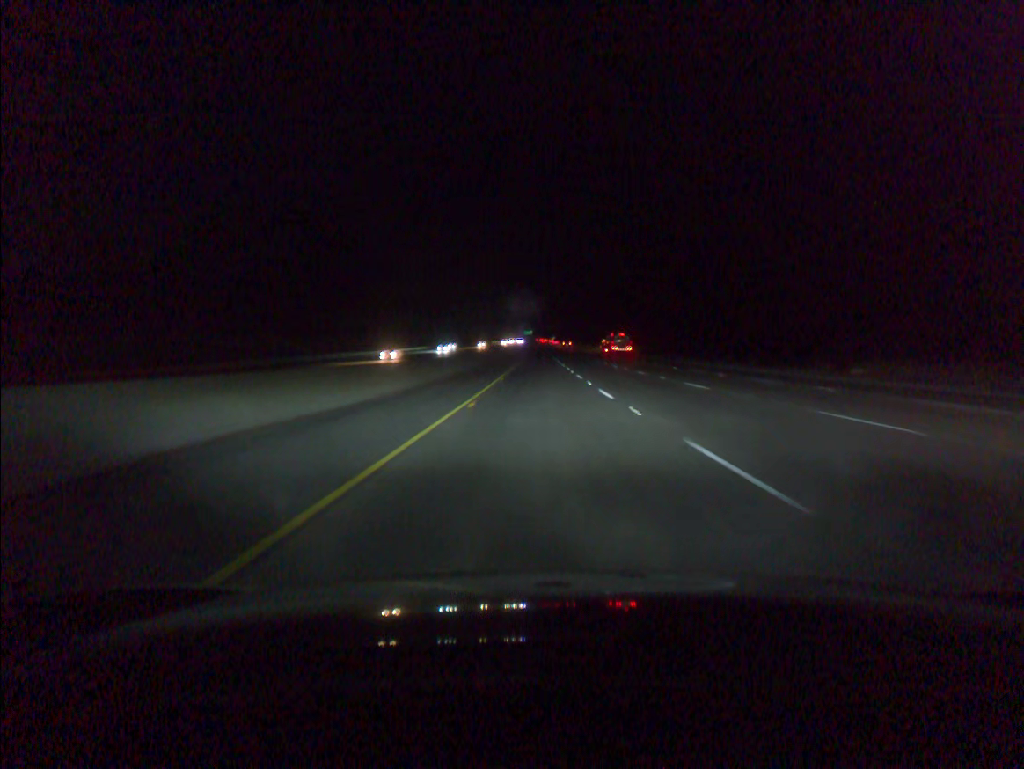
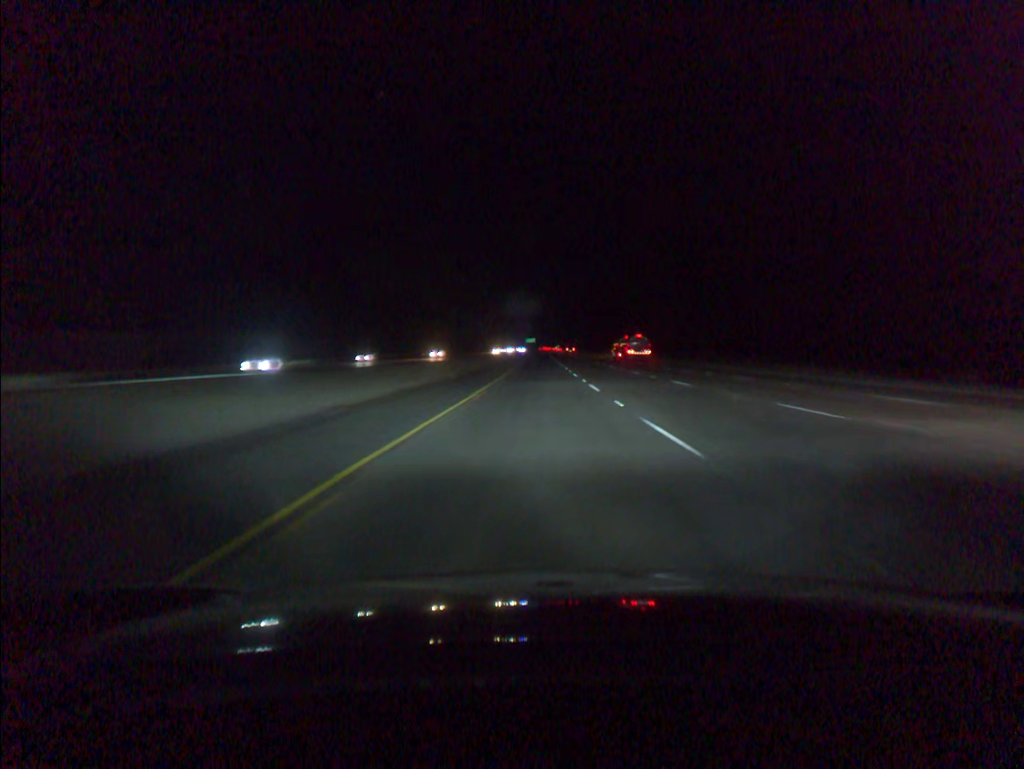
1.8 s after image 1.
(-0.1, +55.6) m; 0°
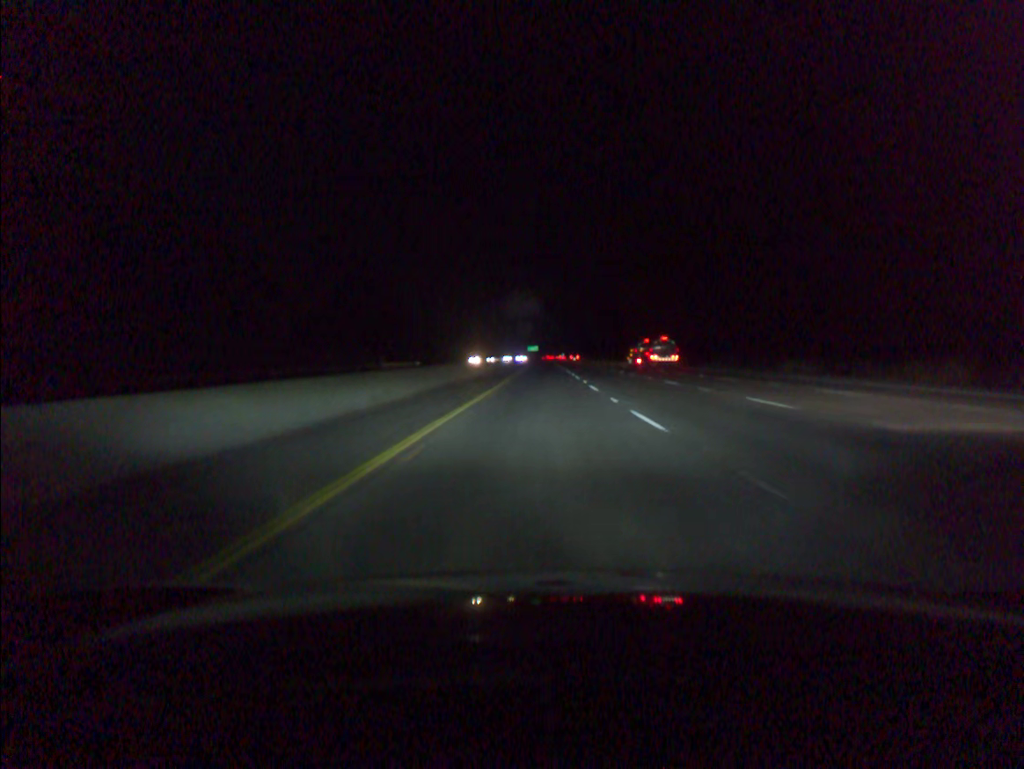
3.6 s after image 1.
(-0.1, +55.3) m; 0°
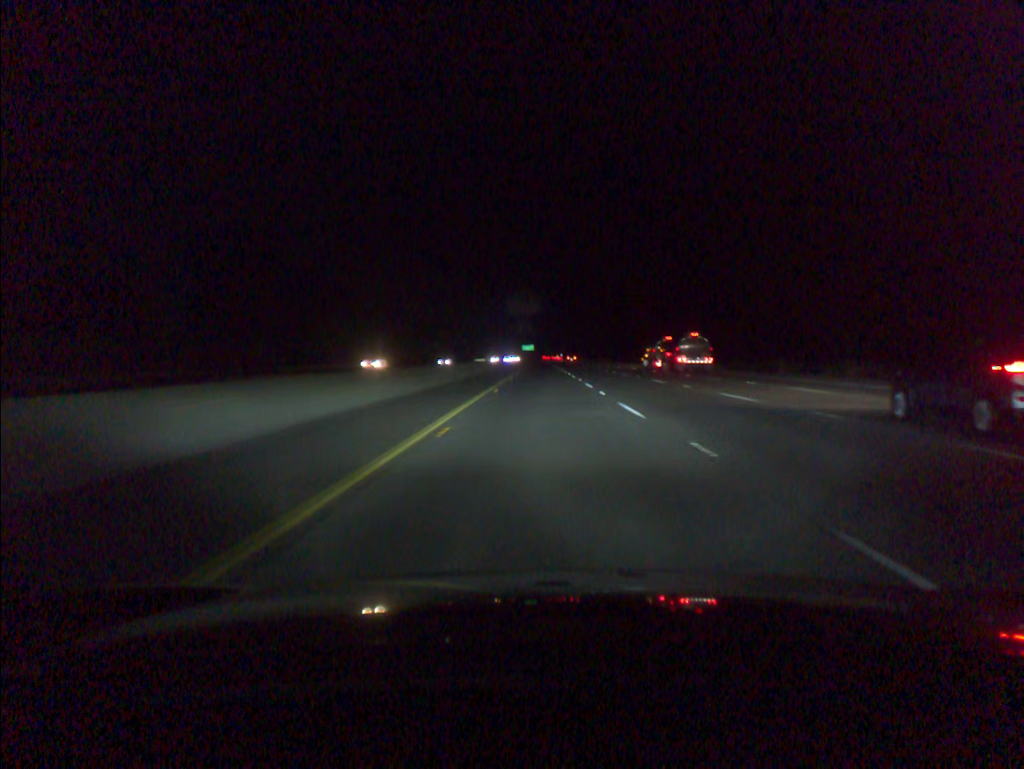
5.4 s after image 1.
(+0.1, +55.1) m; 0°
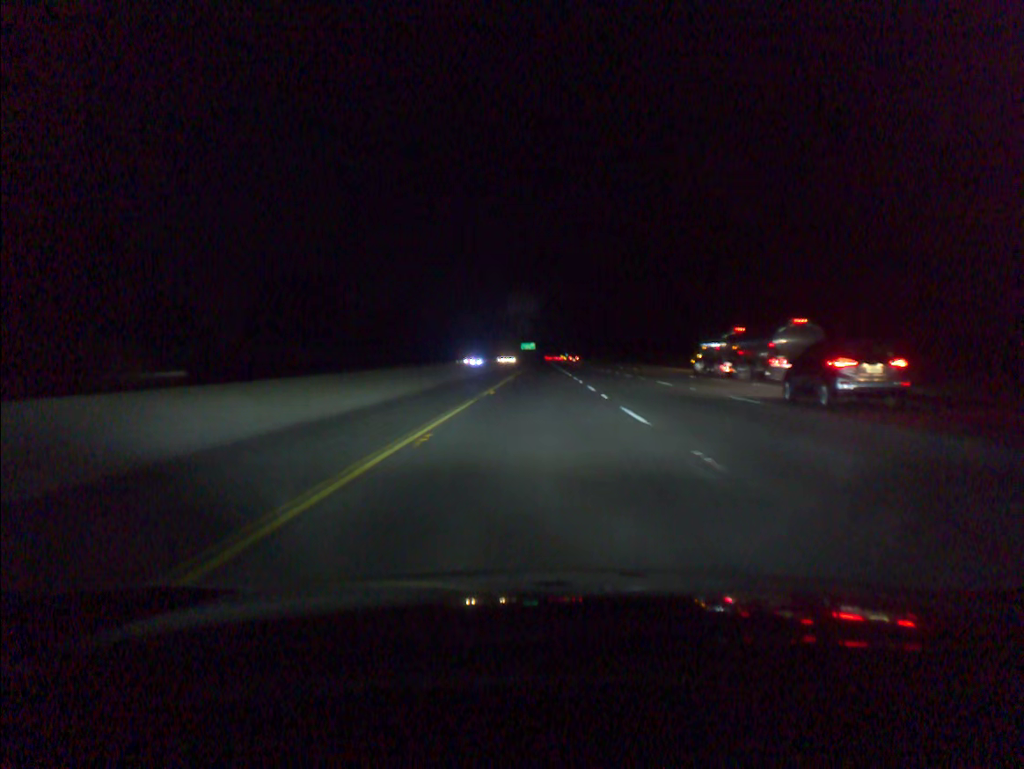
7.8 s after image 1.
(+0.1, +74.0) m; 0°
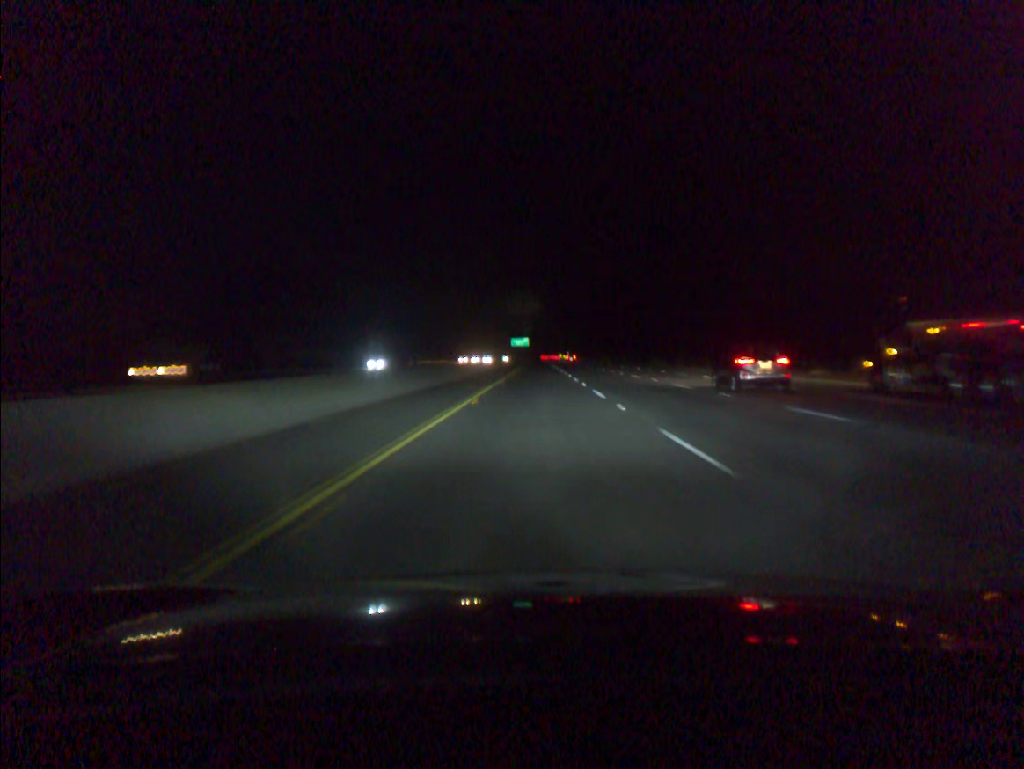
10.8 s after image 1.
(+0.1, +93.0) m; 0°
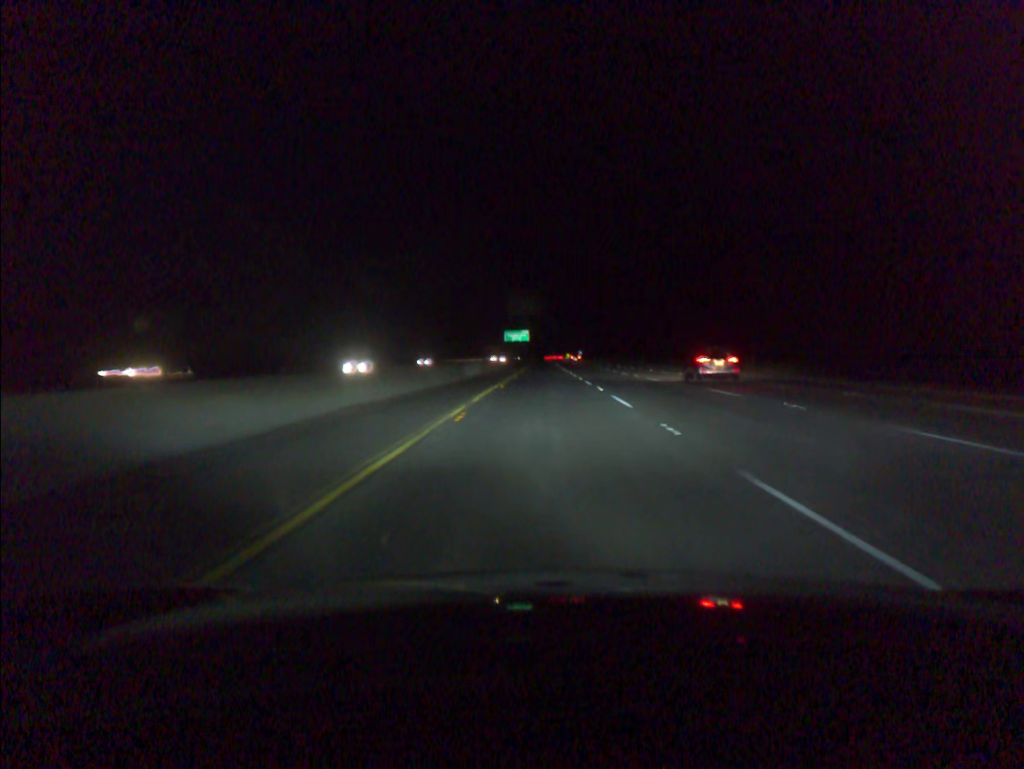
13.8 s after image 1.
(-0.4, +92.9) m; 0°
